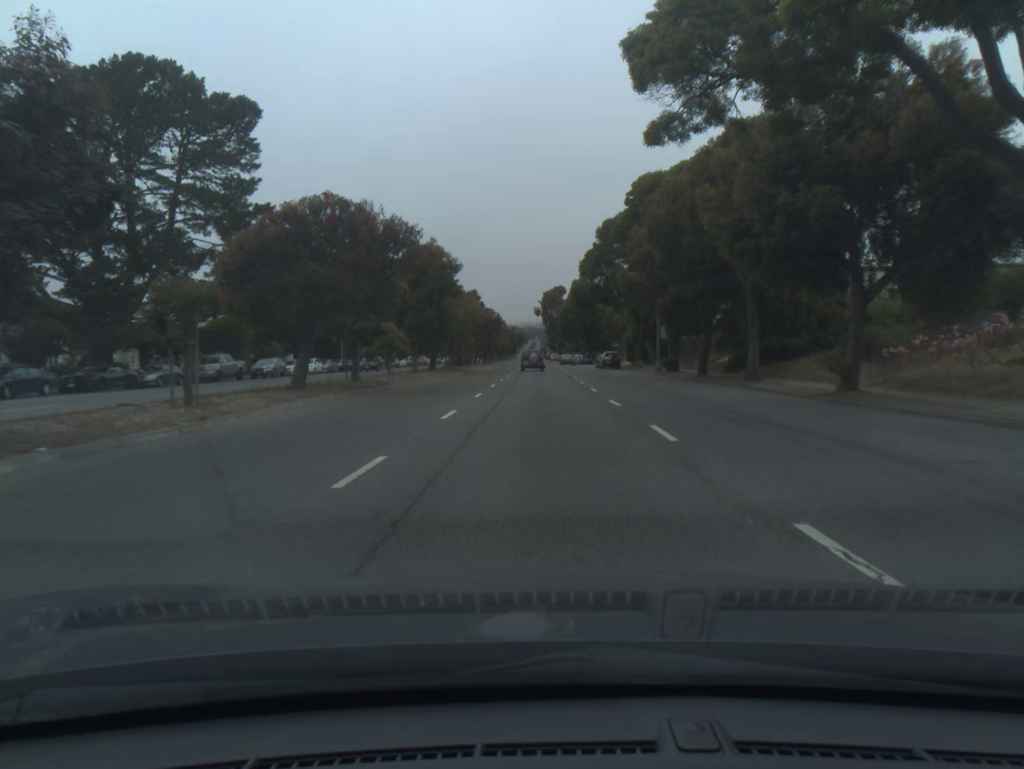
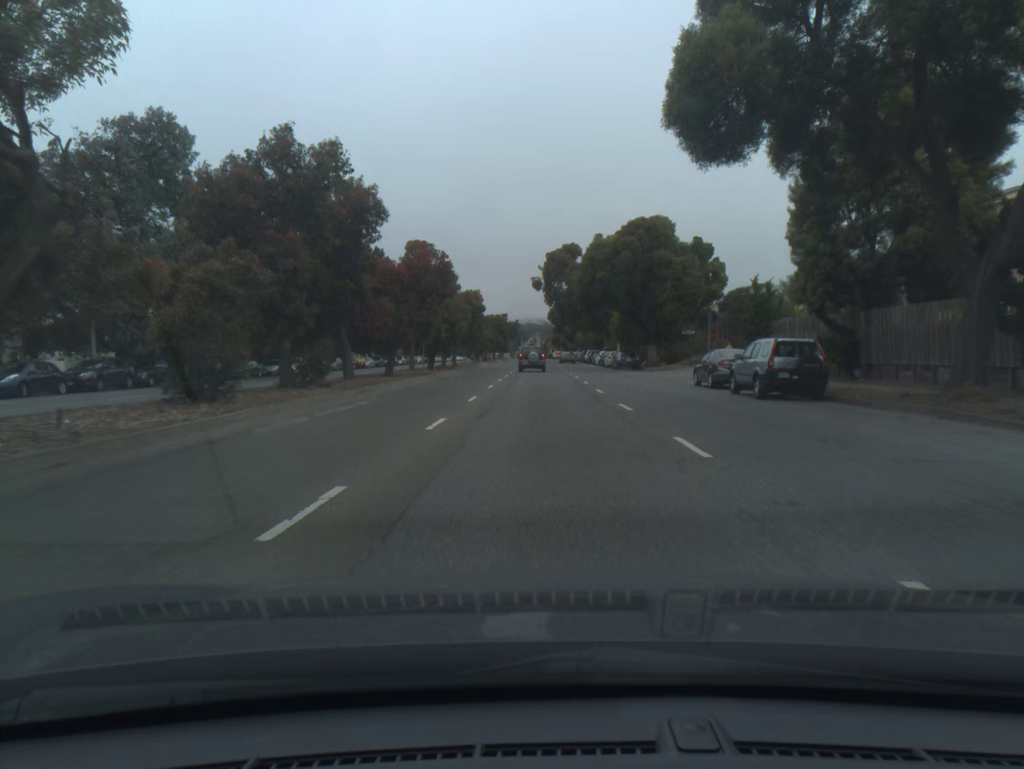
(-0.1, +53.2) m; 0°
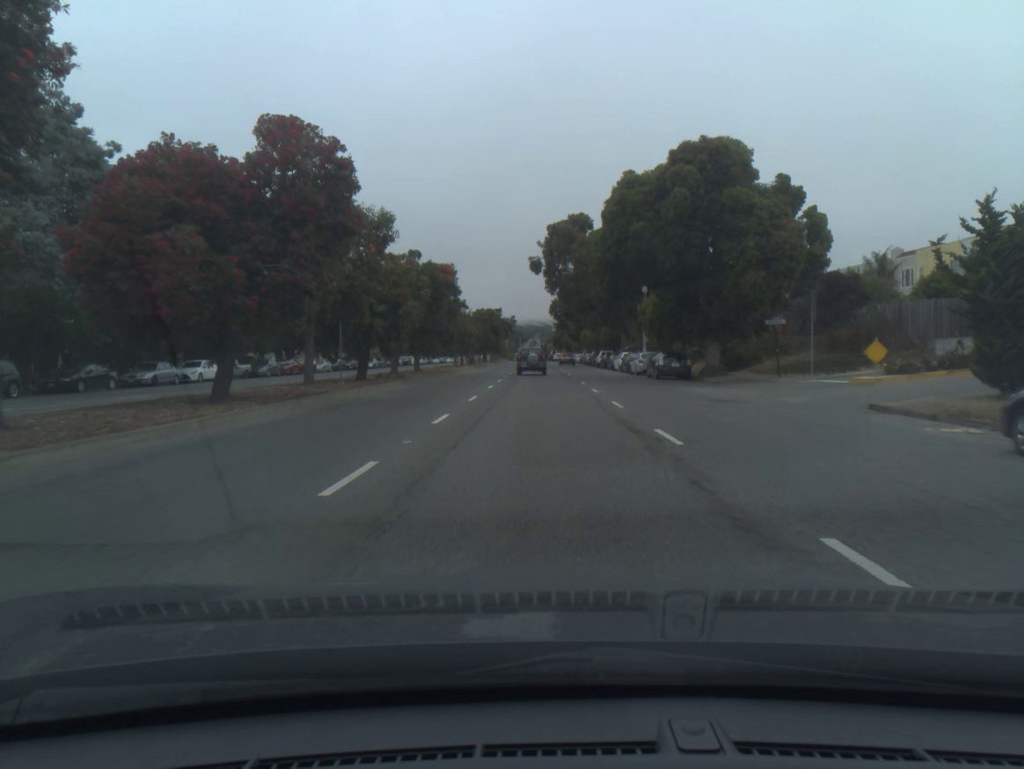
(0.0, +20.8) m; 0°
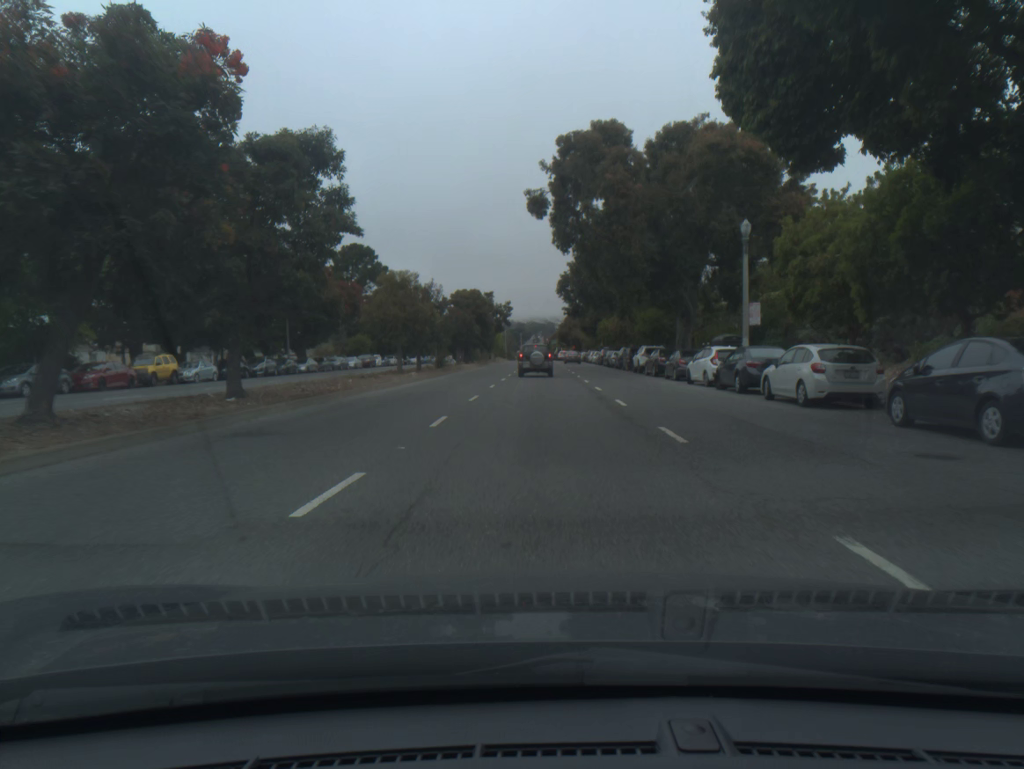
(-0.1, +29.7) m; 0°
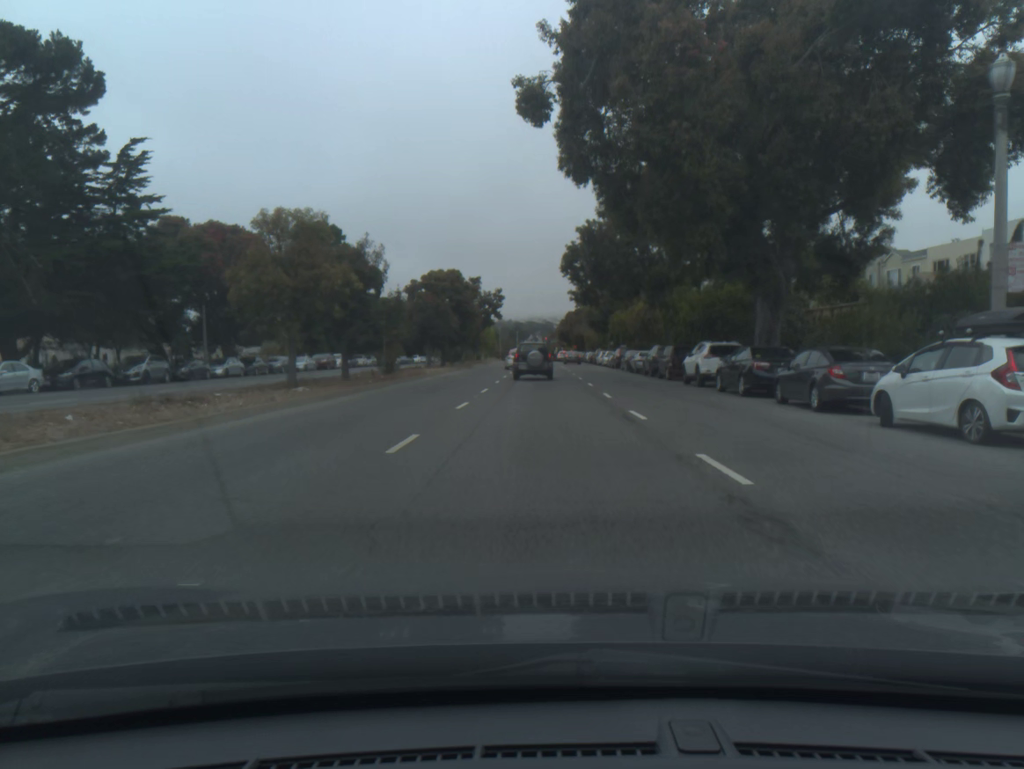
(0.0, +18.2) m; 0°
